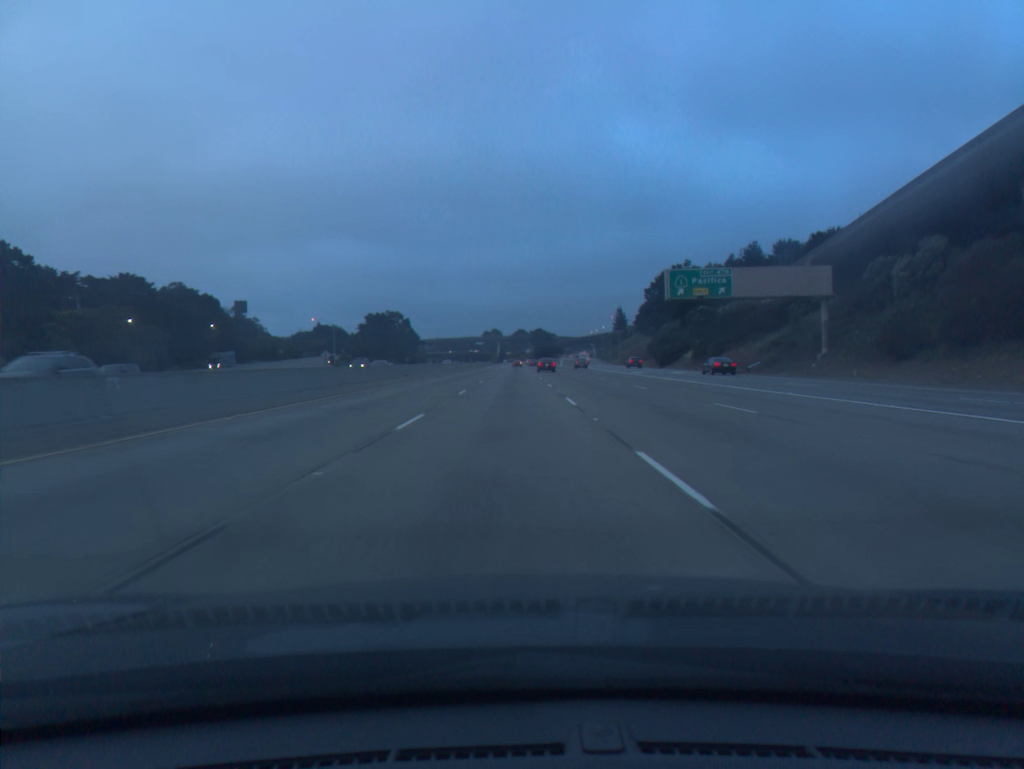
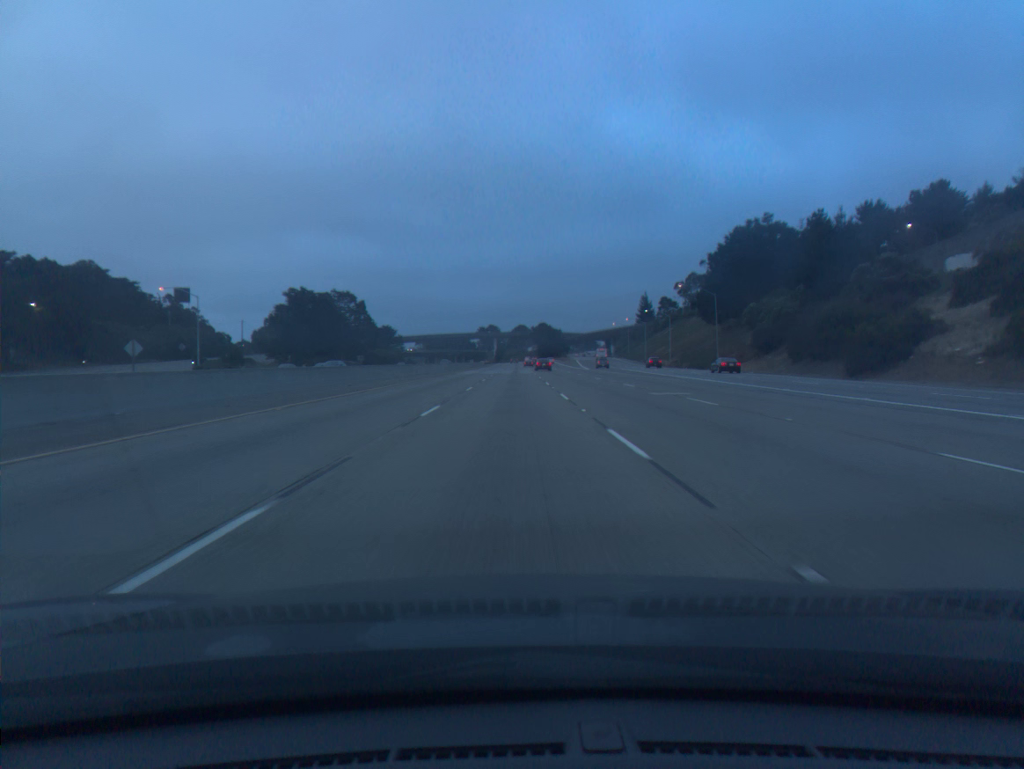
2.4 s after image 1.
(-0.2, +69.7) m; 0°
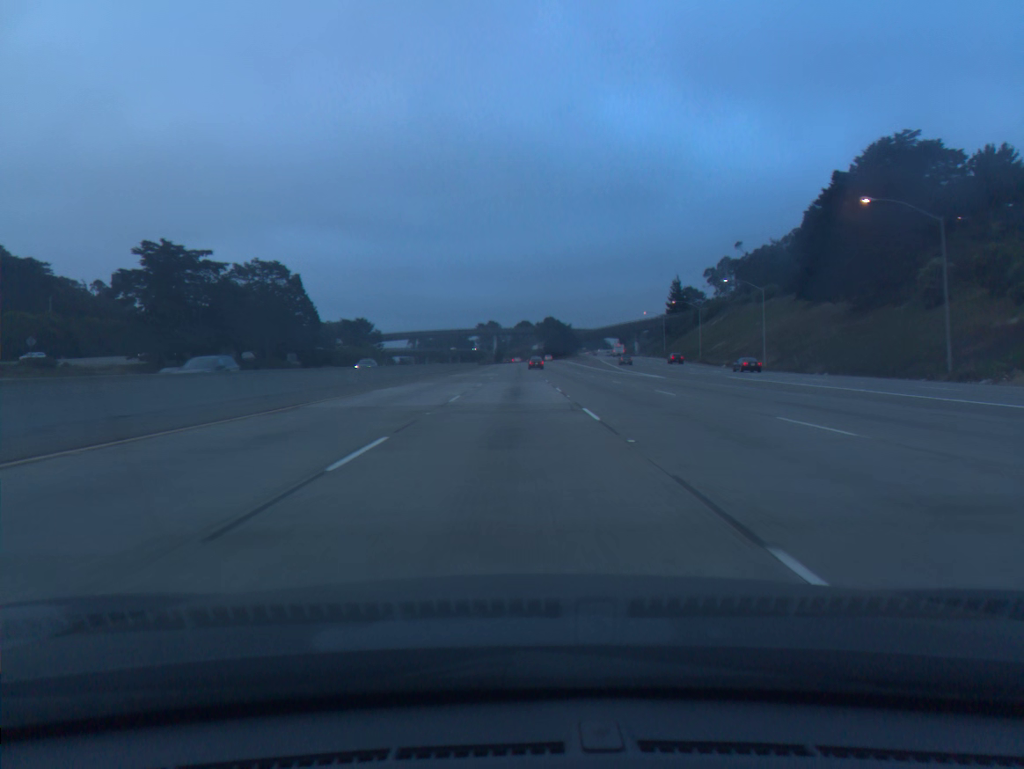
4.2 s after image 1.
(0.0, +52.4) m; 0°
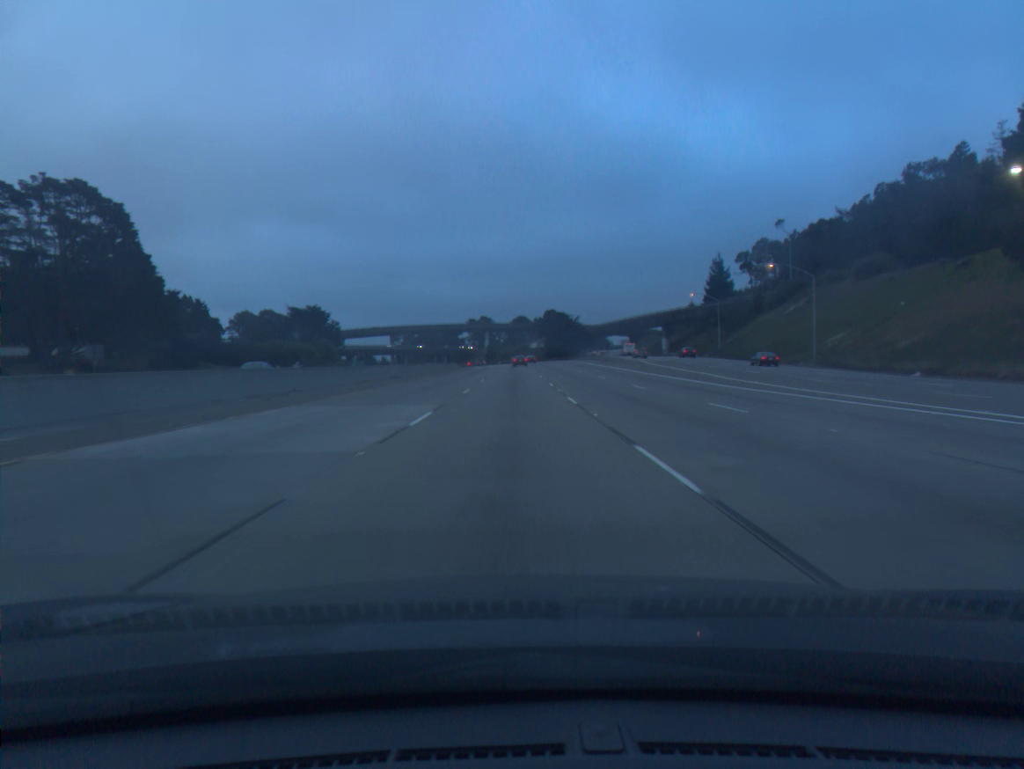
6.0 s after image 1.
(0.0, +52.4) m; 0°
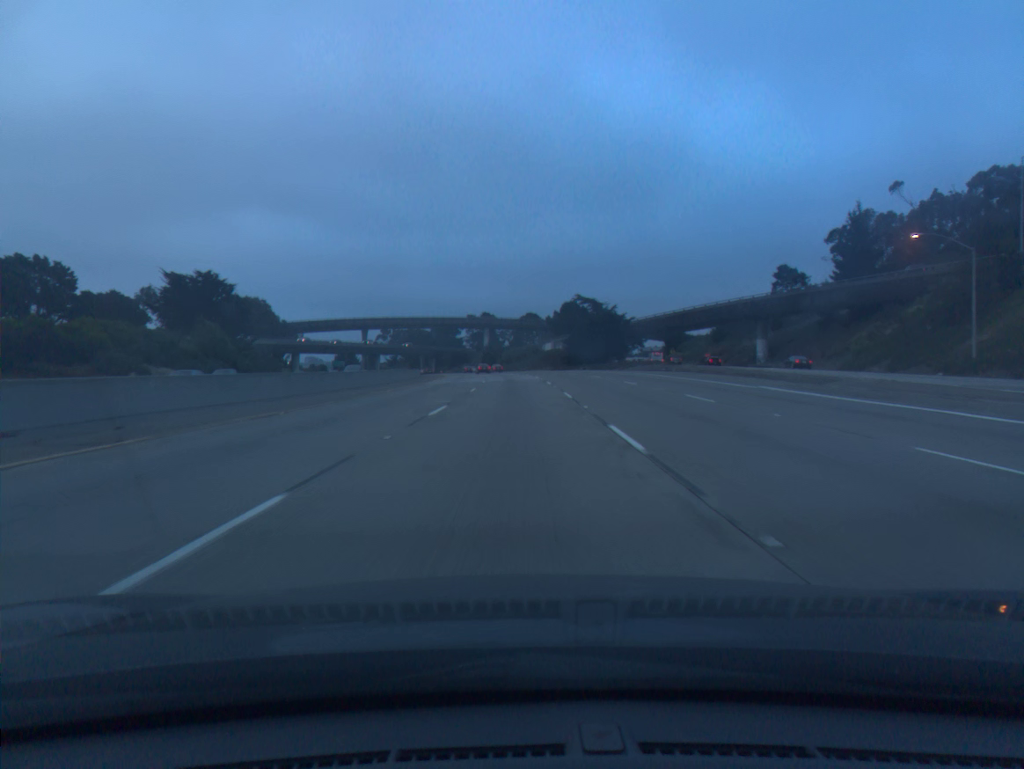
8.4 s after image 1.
(-0.1, +69.8) m; -1°
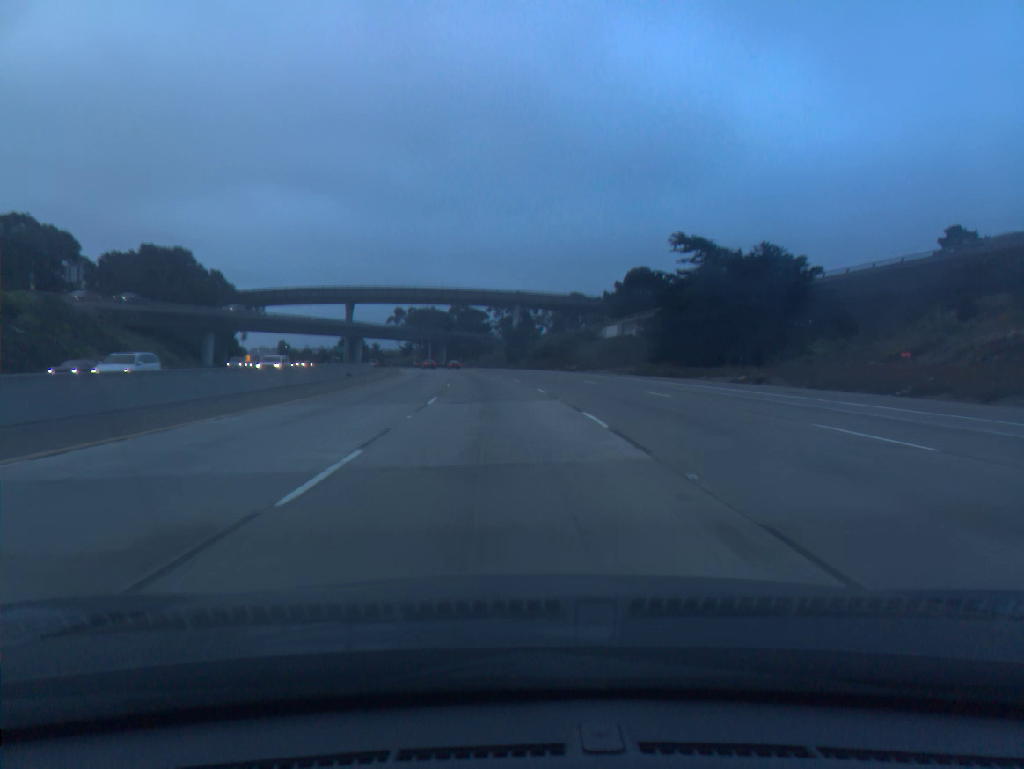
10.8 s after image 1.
(-0.8, +69.7) m; -3°
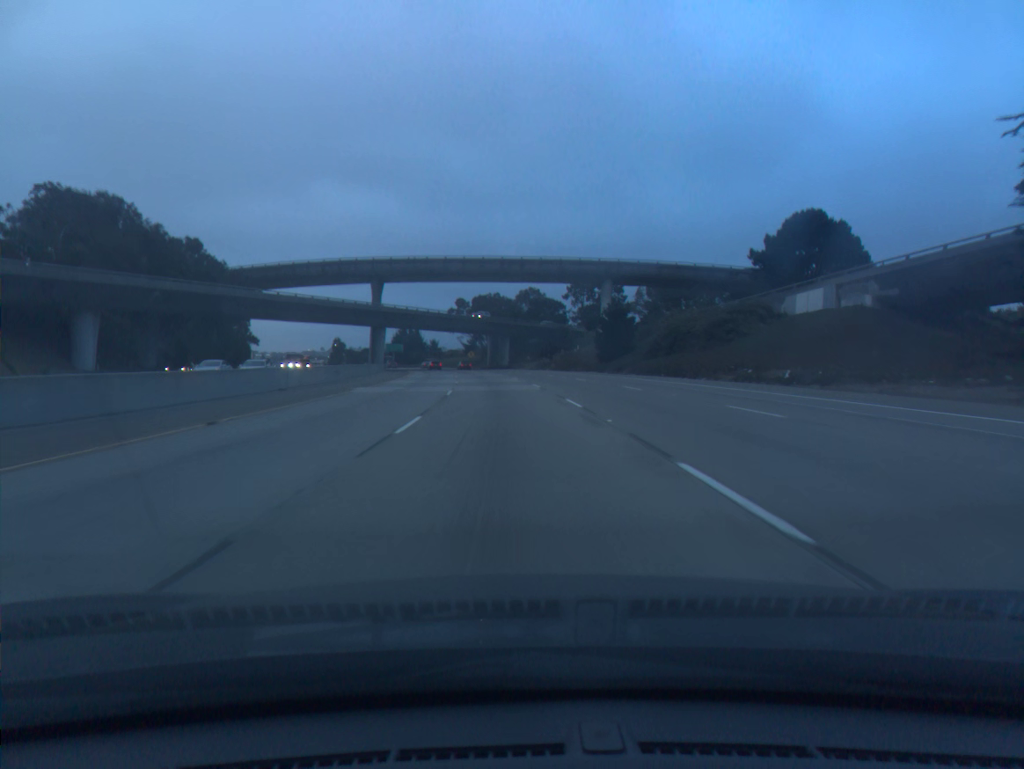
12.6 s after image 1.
(-2.5, +52.2) m; -5°
